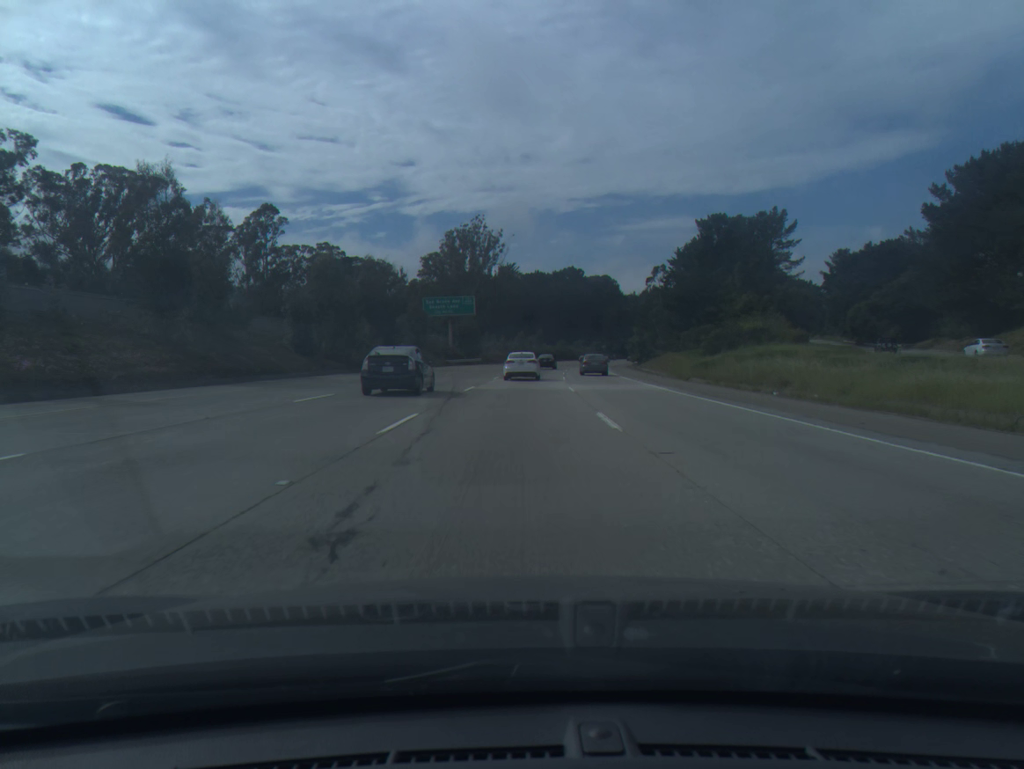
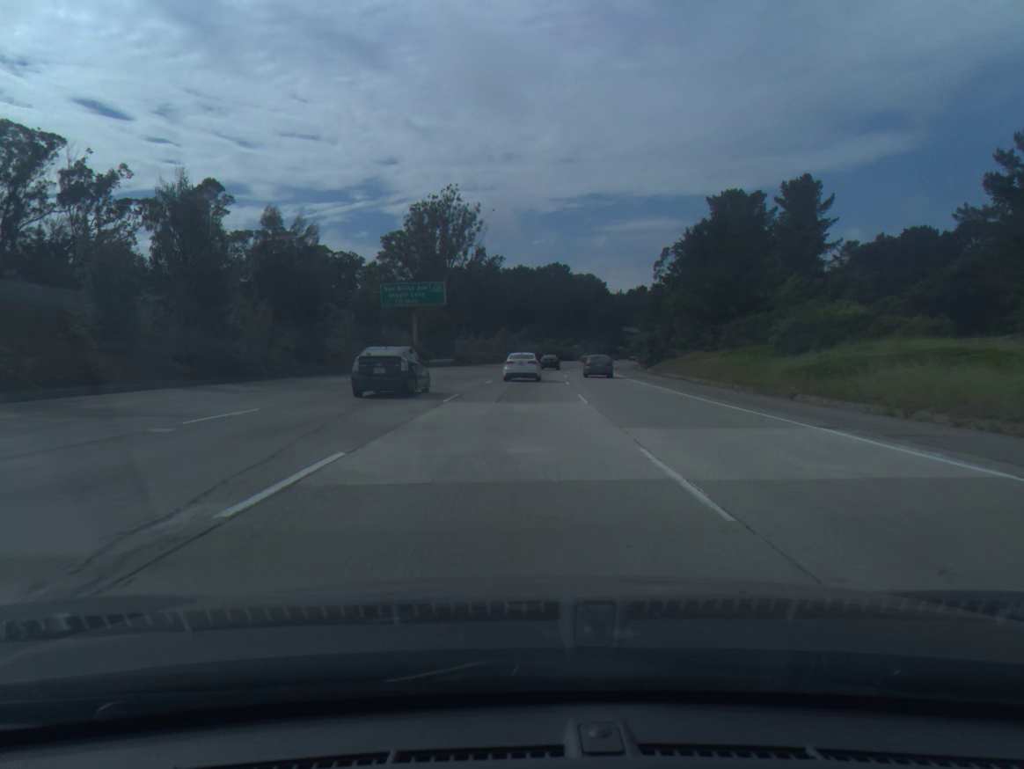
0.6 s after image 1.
(+0.3, +21.1) m; +1°
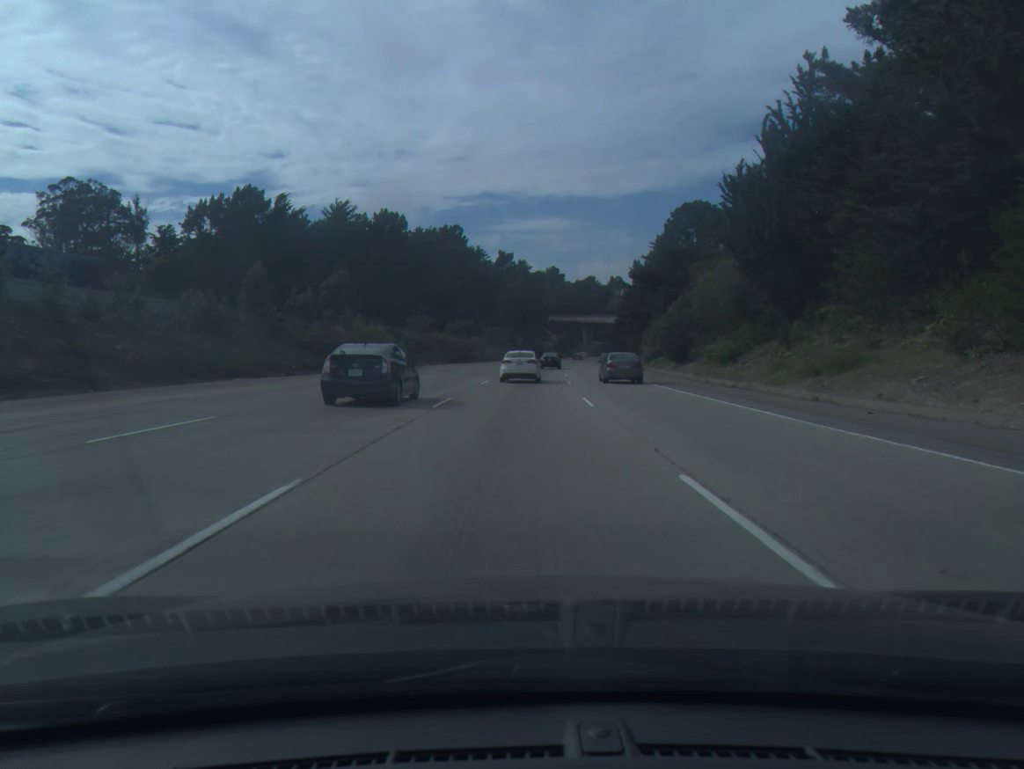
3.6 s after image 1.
(+6.7, +104.4) m; +8°
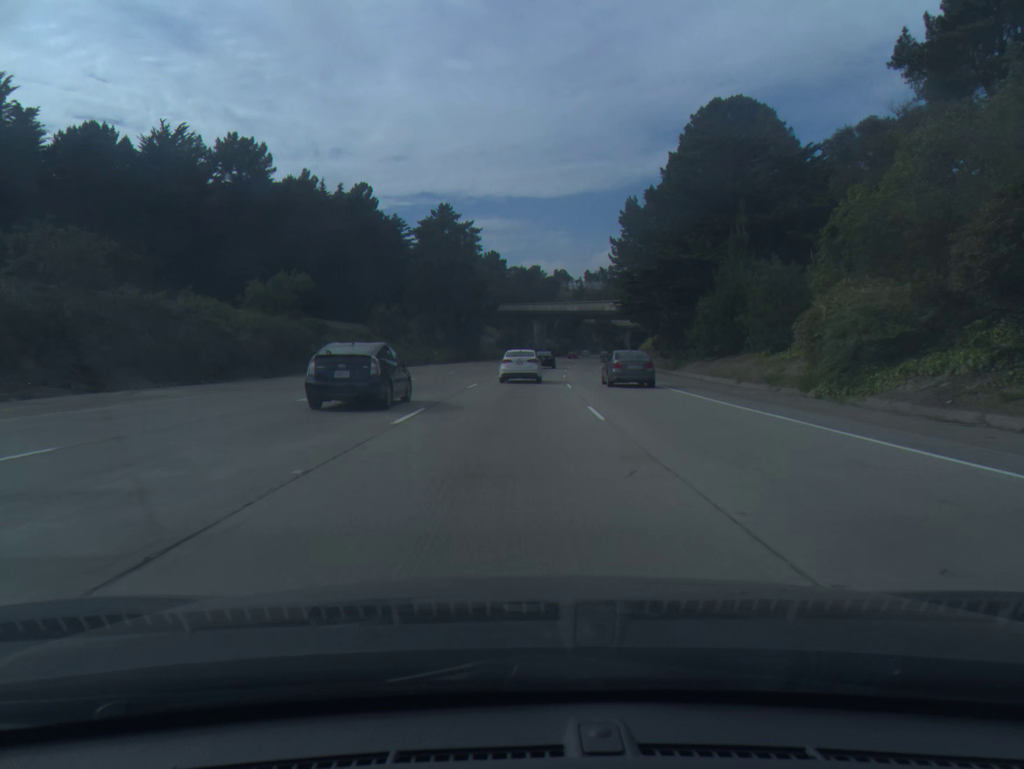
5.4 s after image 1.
(+2.5, +62.1) m; +4°
